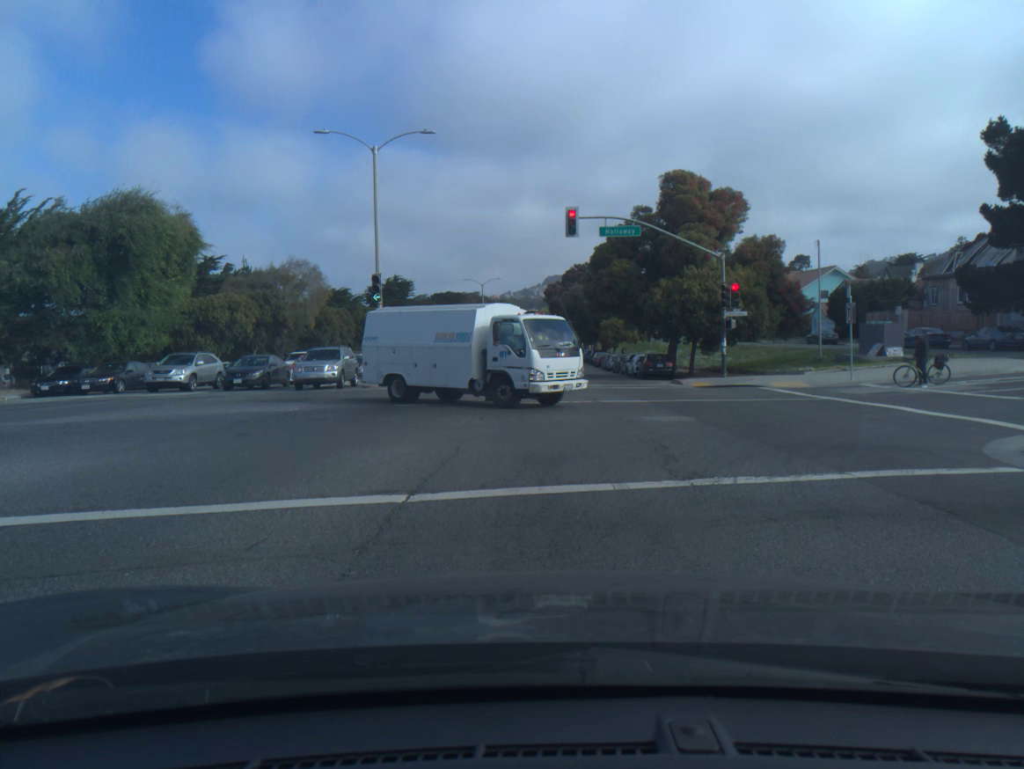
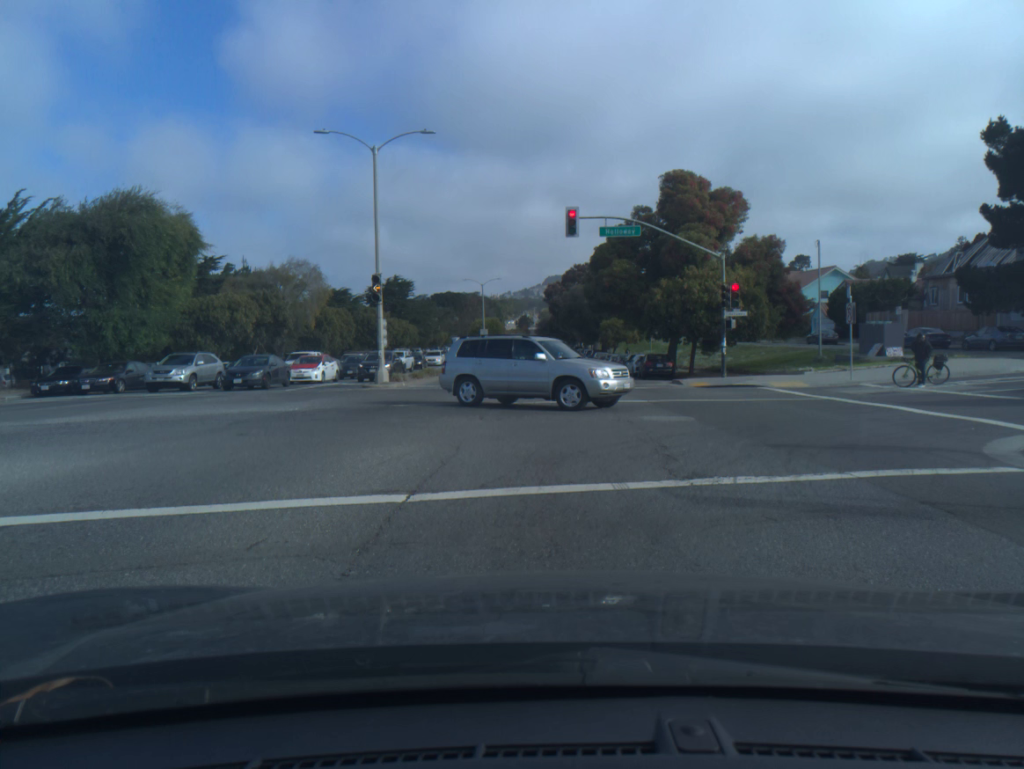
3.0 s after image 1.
(0.0, 0.0) m; 0°
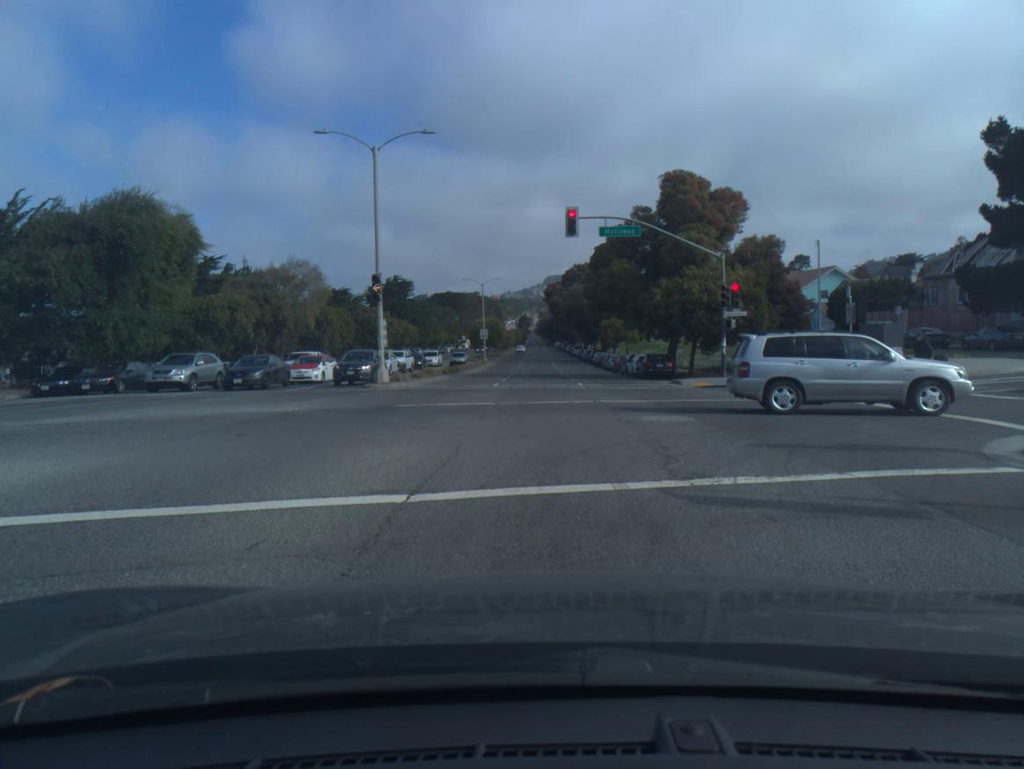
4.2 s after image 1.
(0.0, 0.0) m; 0°
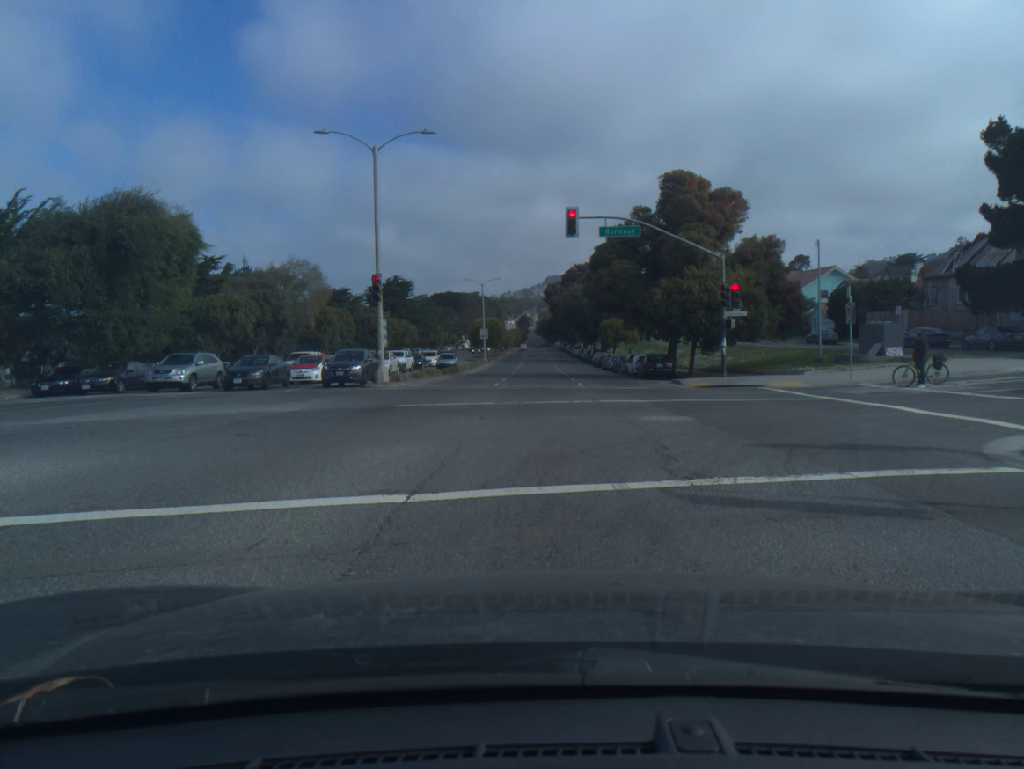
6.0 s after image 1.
(0.0, 0.0) m; 0°
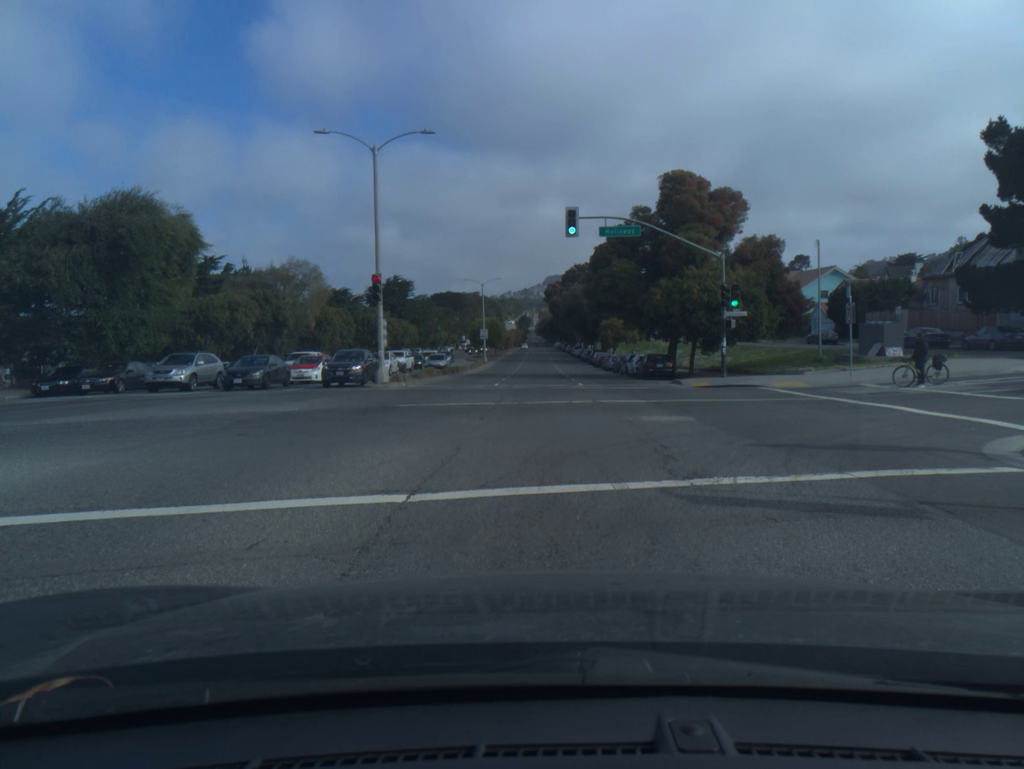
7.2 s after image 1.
(0.0, 0.0) m; 0°
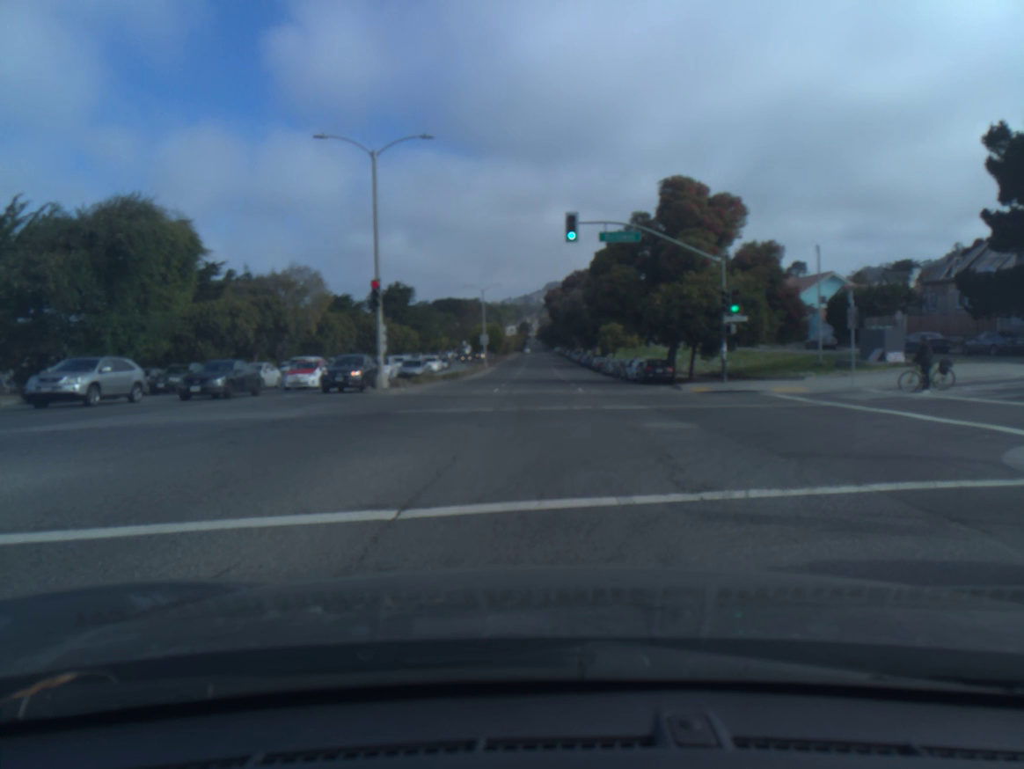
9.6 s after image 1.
(0.0, +0.5) m; 0°
